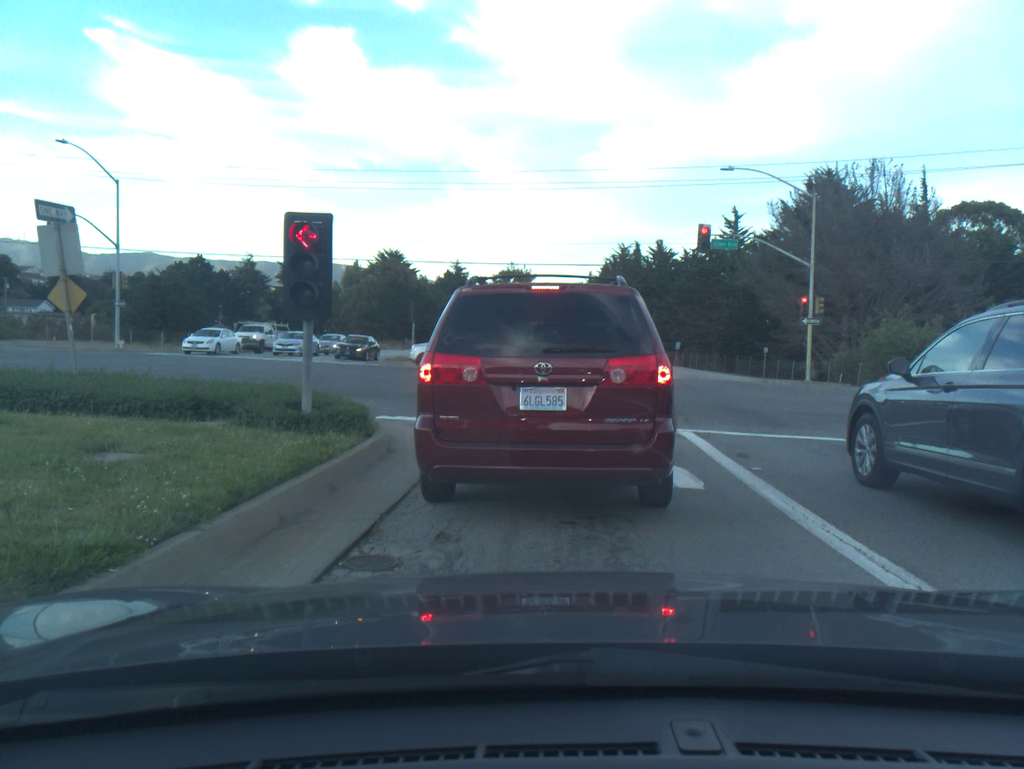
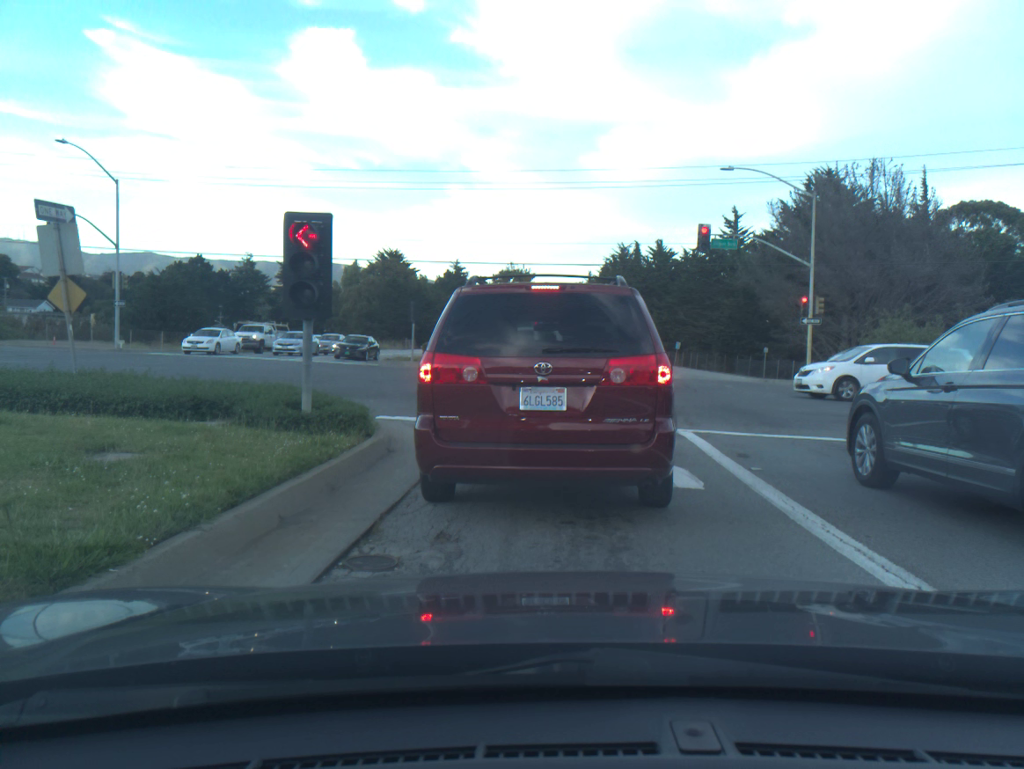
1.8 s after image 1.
(0.0, 0.0) m; 0°
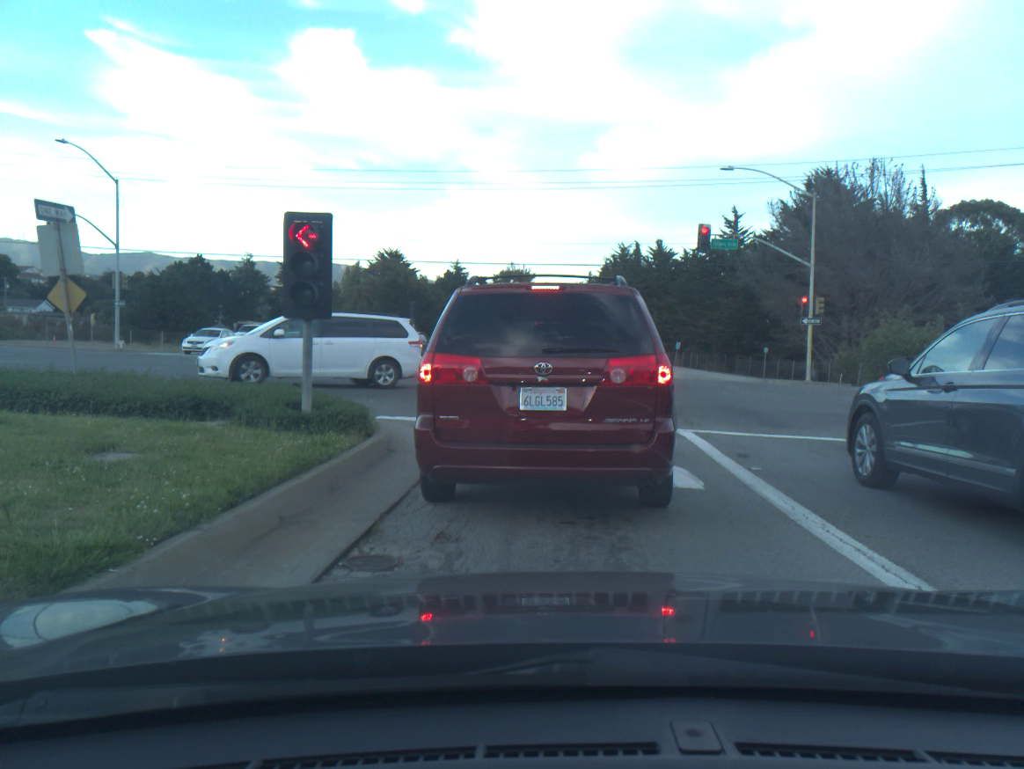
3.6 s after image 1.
(0.0, 0.0) m; 0°
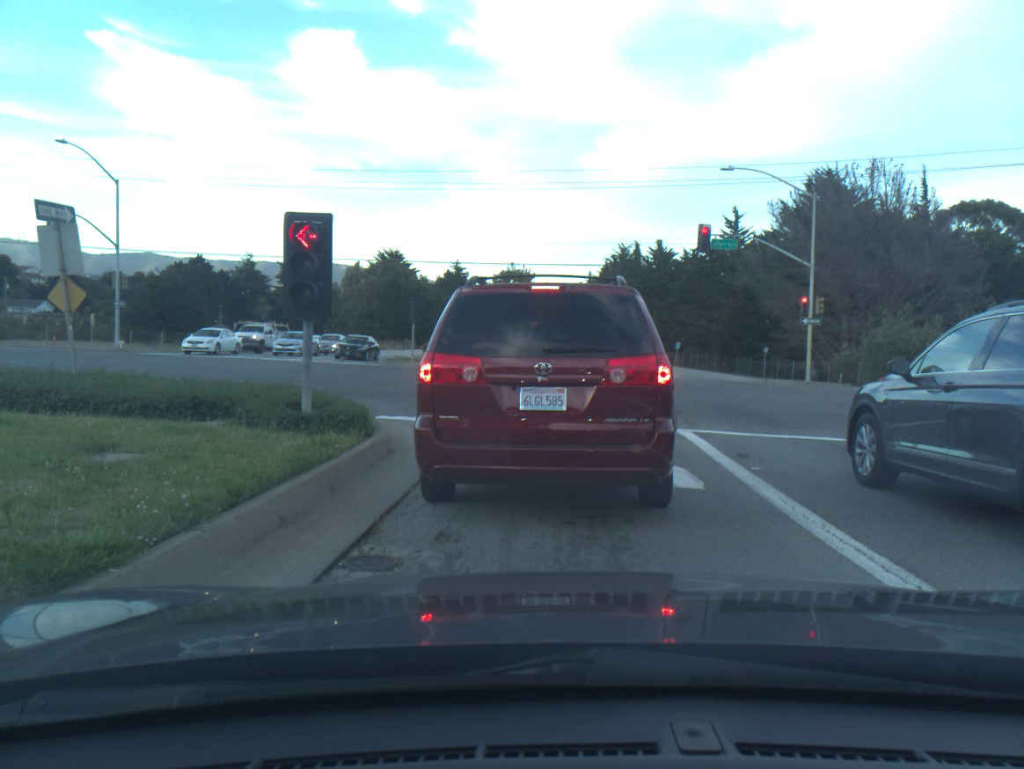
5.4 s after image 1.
(0.0, -0.1) m; 0°
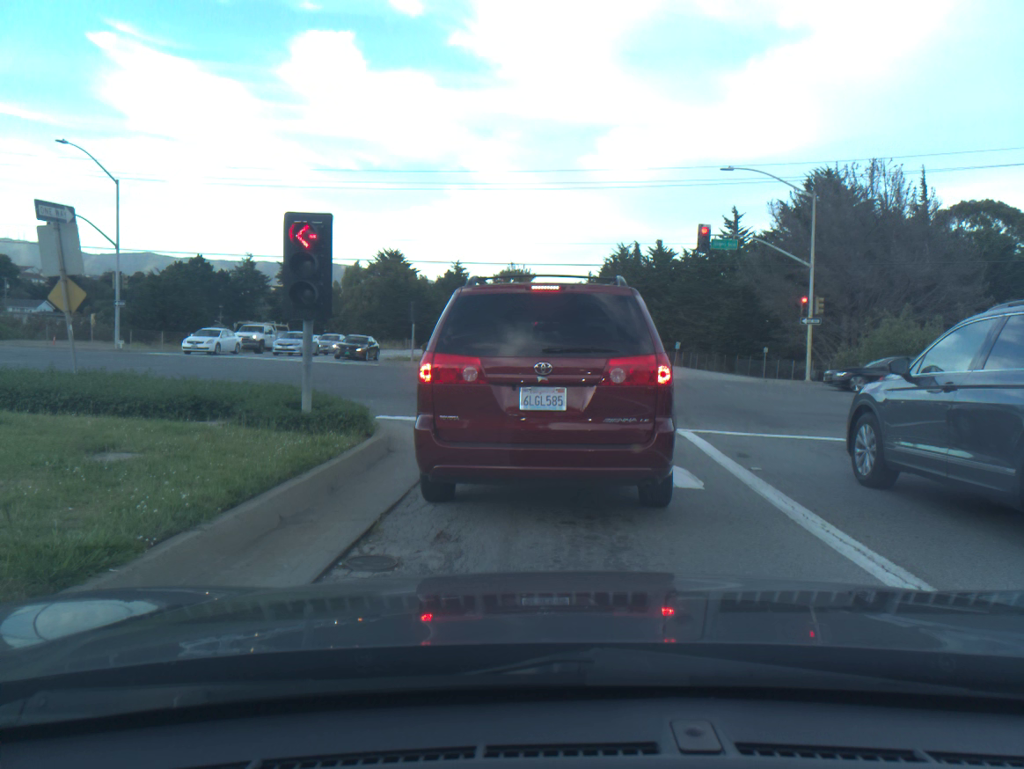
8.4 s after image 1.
(+0.1, 0.0) m; 0°
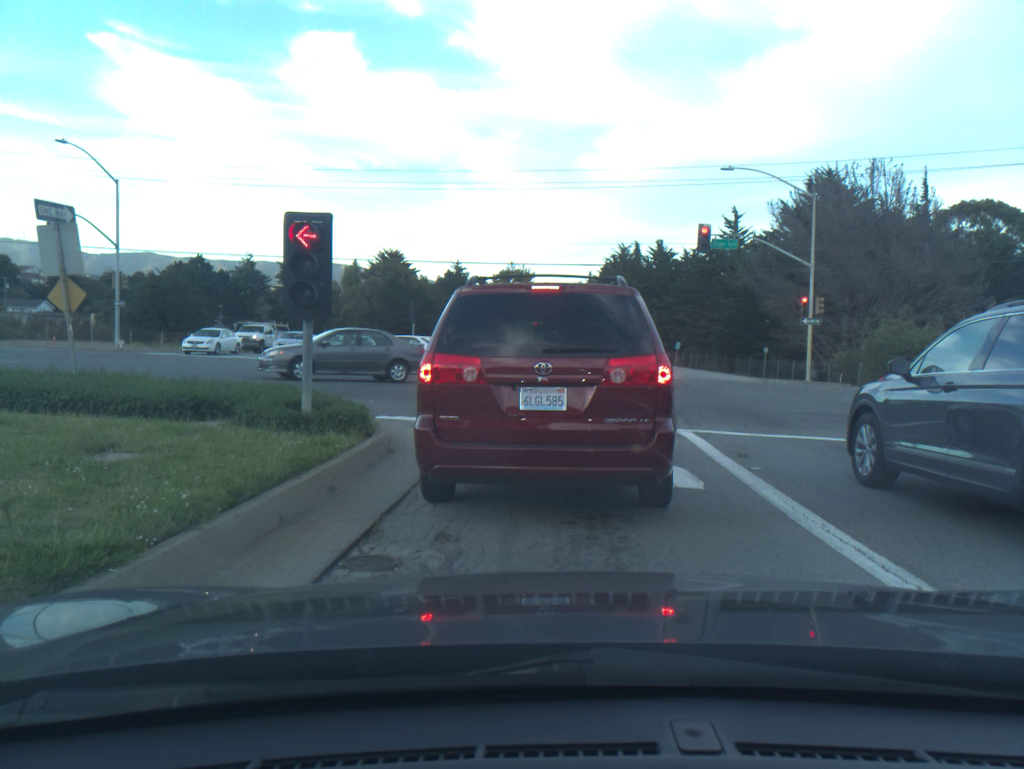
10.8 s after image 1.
(0.0, +0.1) m; 0°
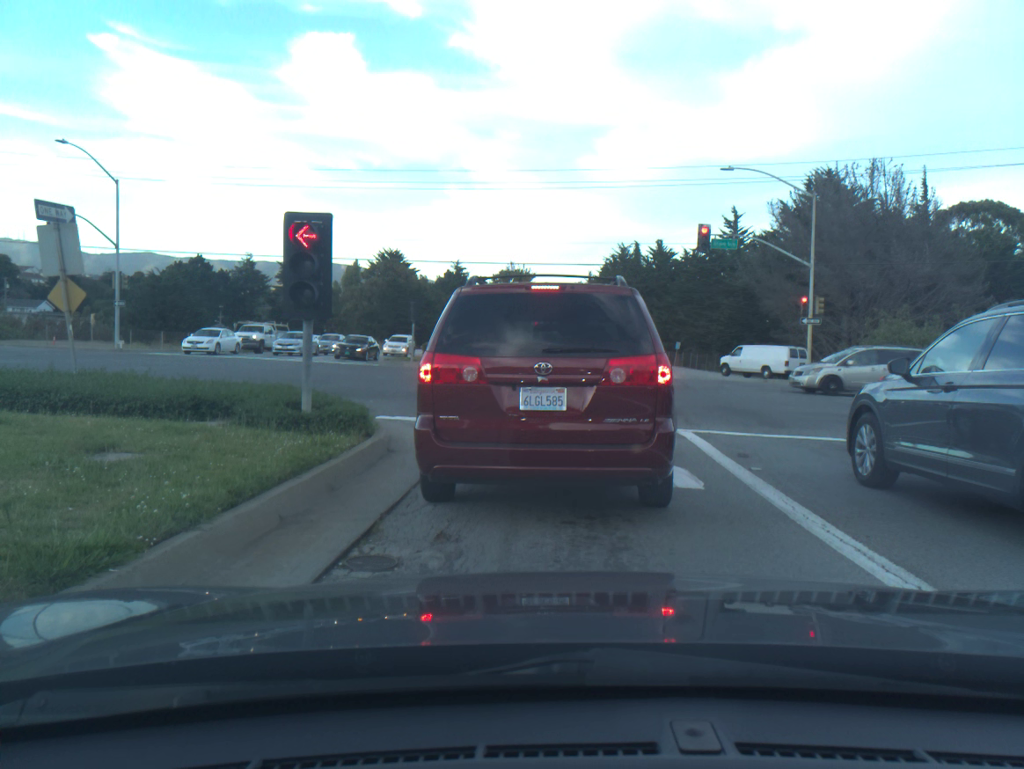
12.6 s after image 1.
(0.0, 0.0) m; 0°
